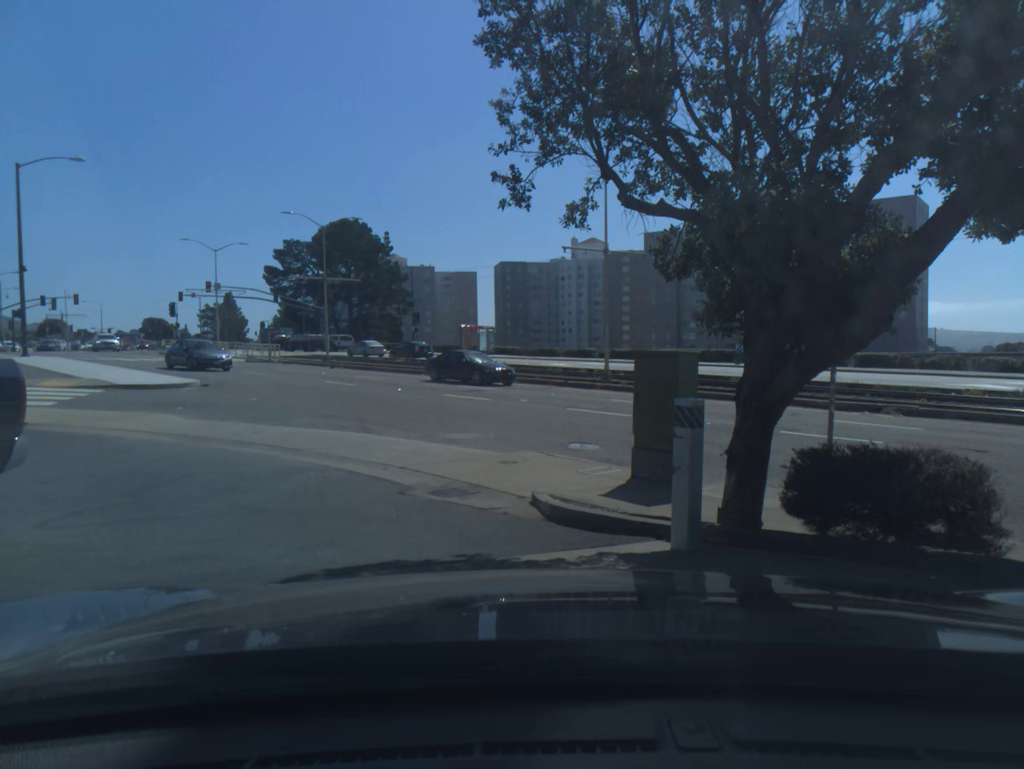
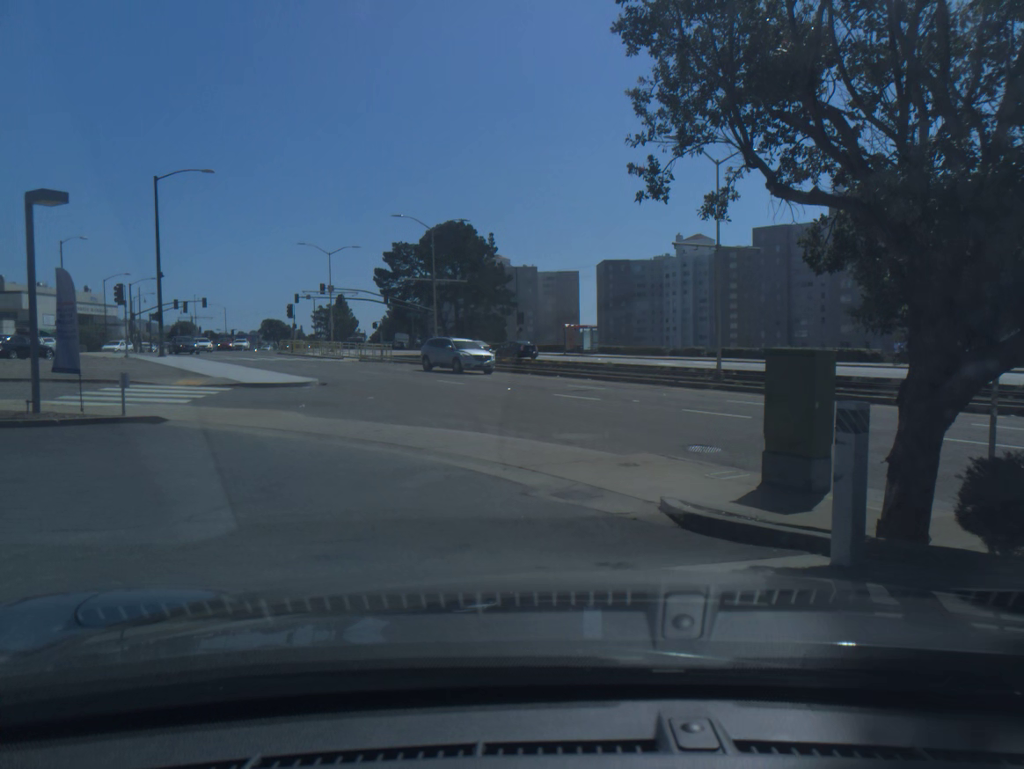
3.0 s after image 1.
(-0.3, +0.2) m; -7°
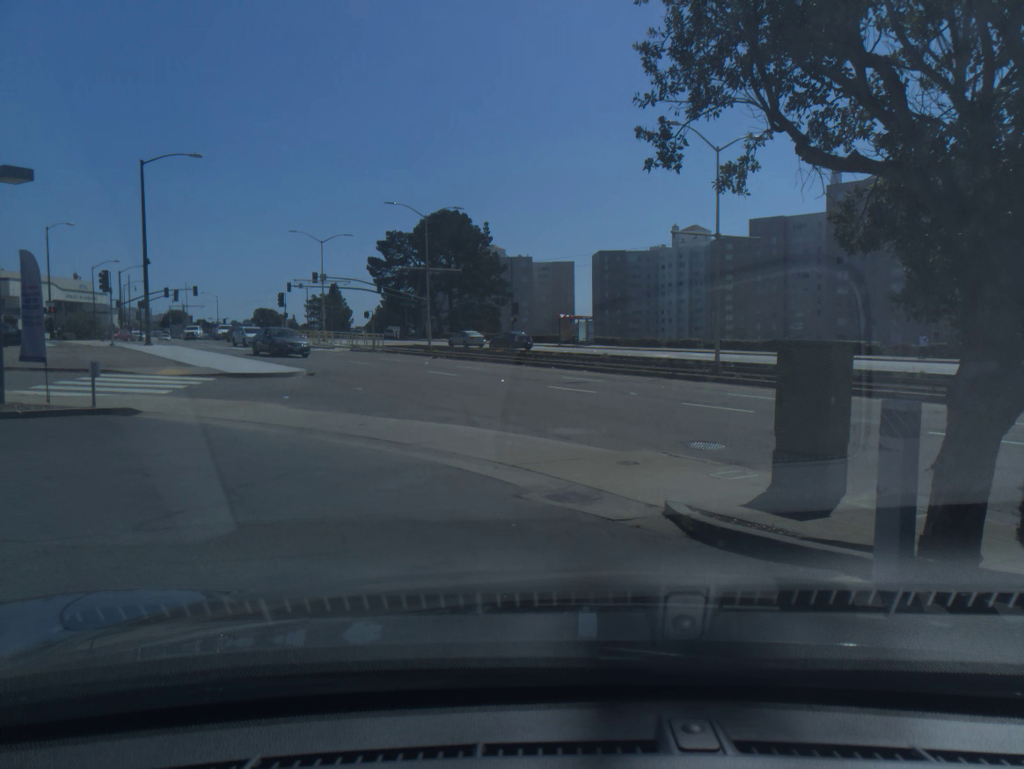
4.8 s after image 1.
(0.0, +0.7) m; 0°
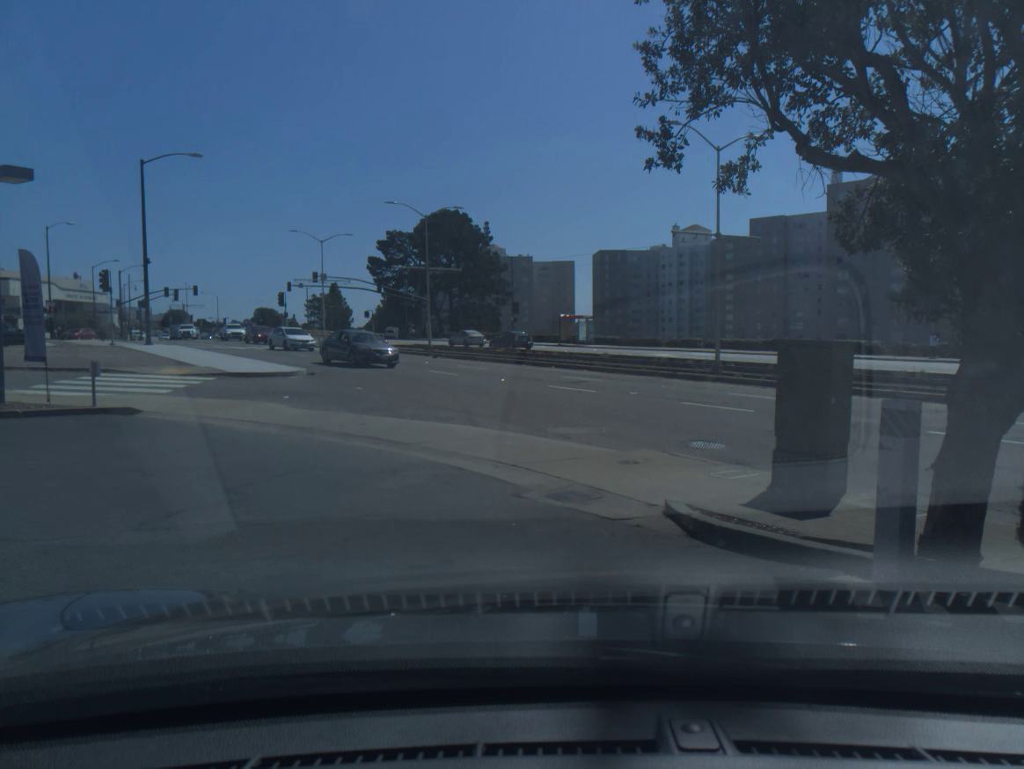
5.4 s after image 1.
(0.0, 0.0) m; 0°
